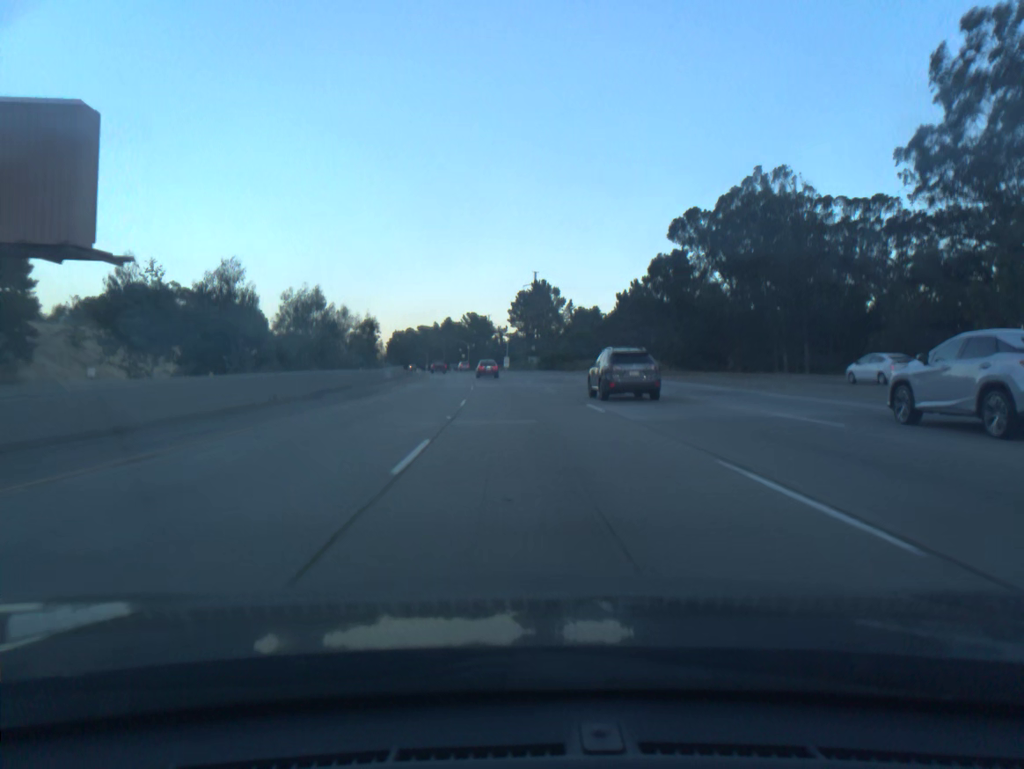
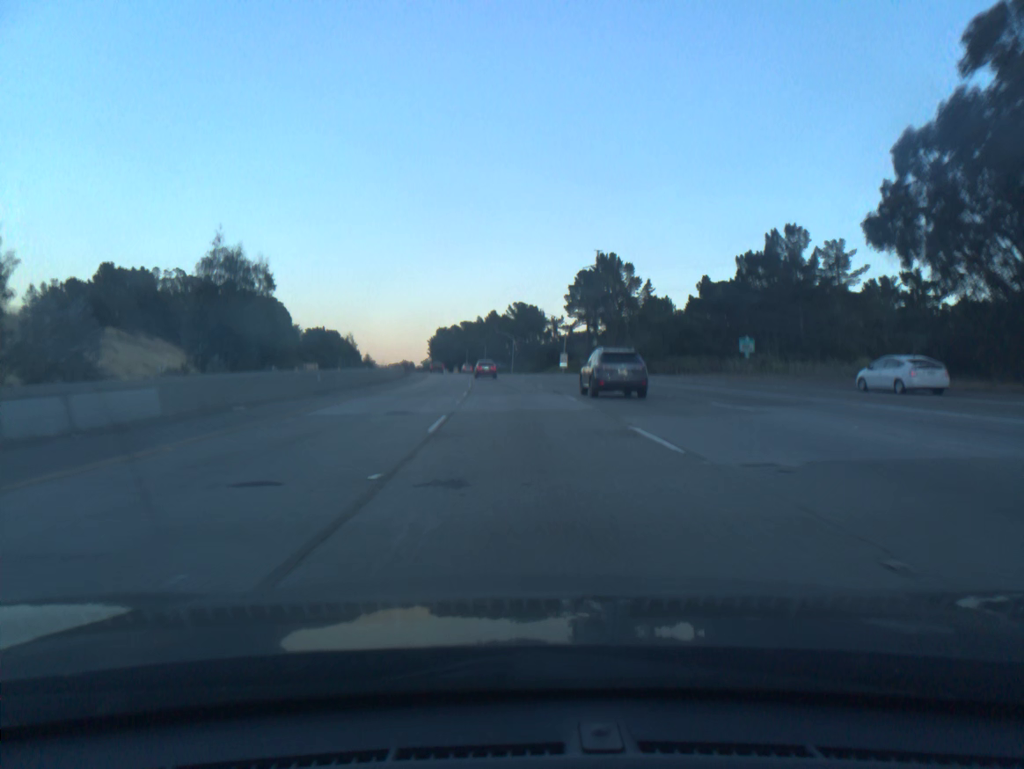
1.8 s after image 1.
(-1.6, +52.8) m; -4°
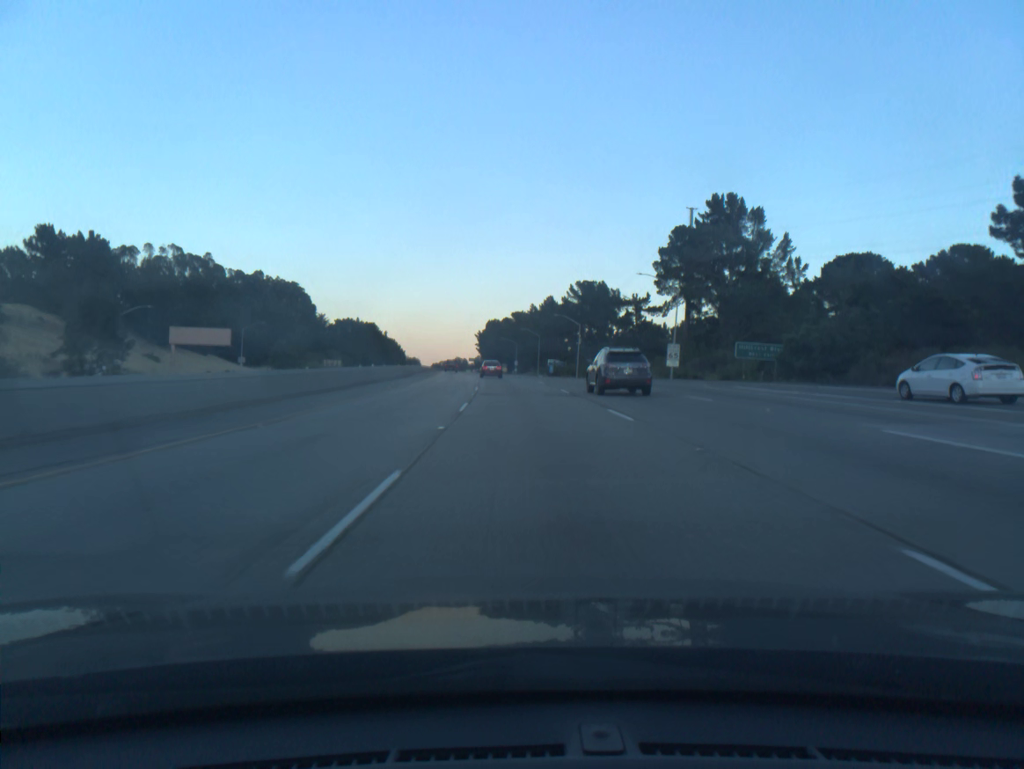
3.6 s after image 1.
(-2.0, +52.9) m; -4°
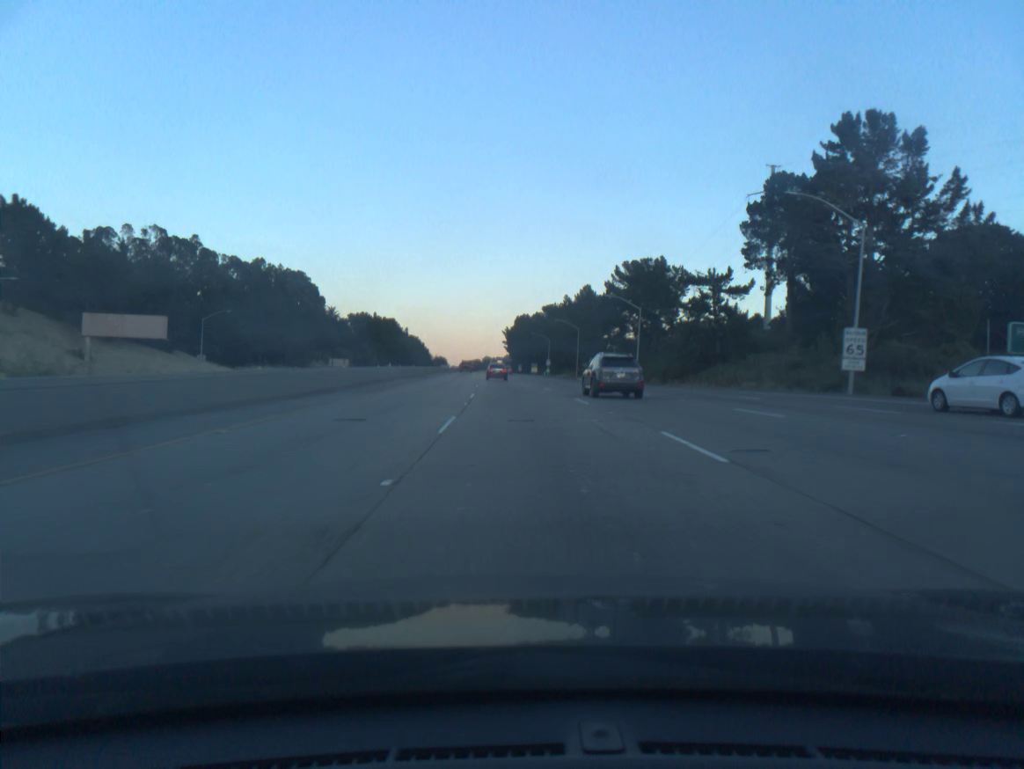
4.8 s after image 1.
(-0.7, +35.4) m; -2°
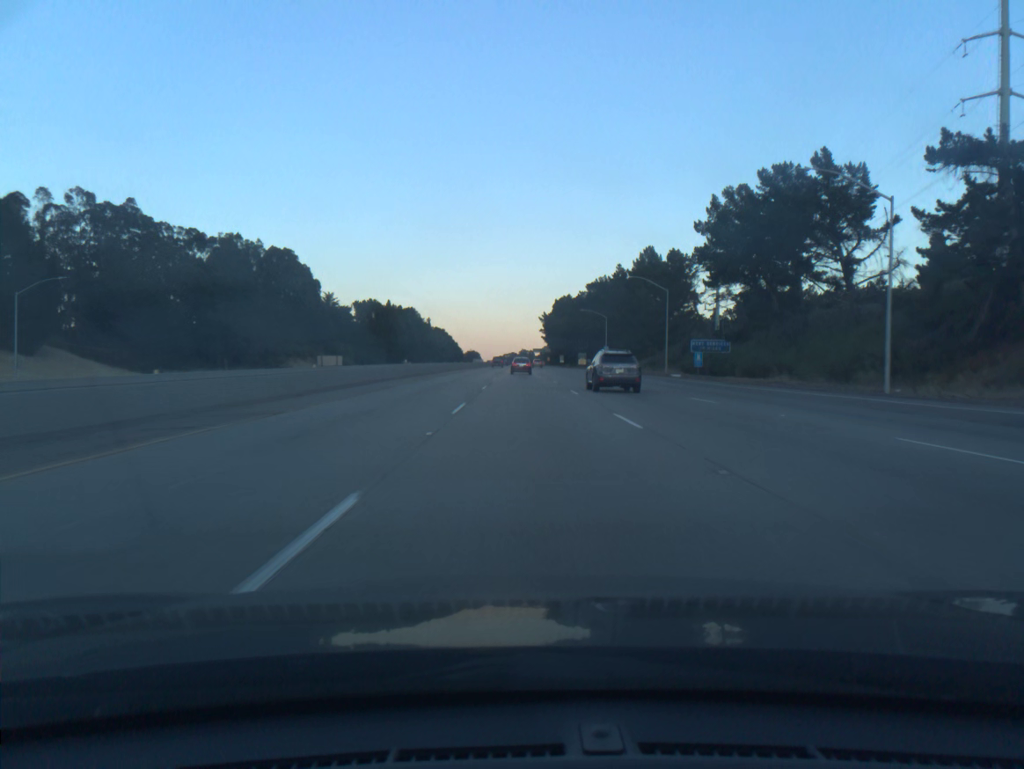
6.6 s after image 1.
(-1.3, +53.4) m; -3°
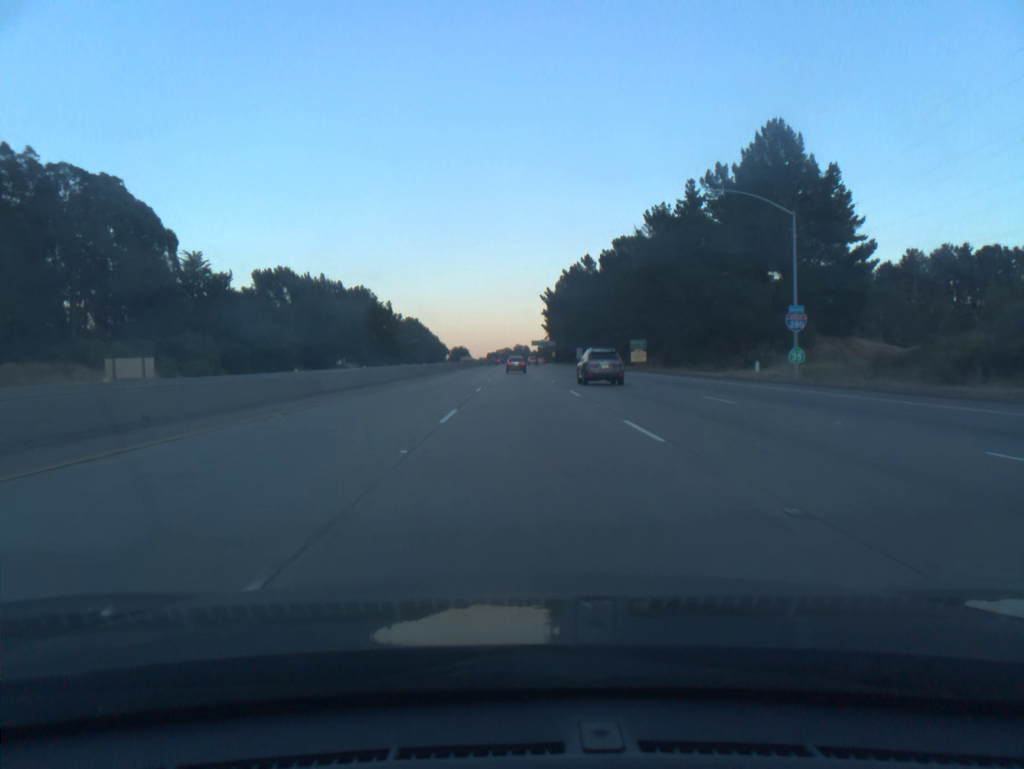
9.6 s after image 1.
(-0.3, +89.9) m; 0°
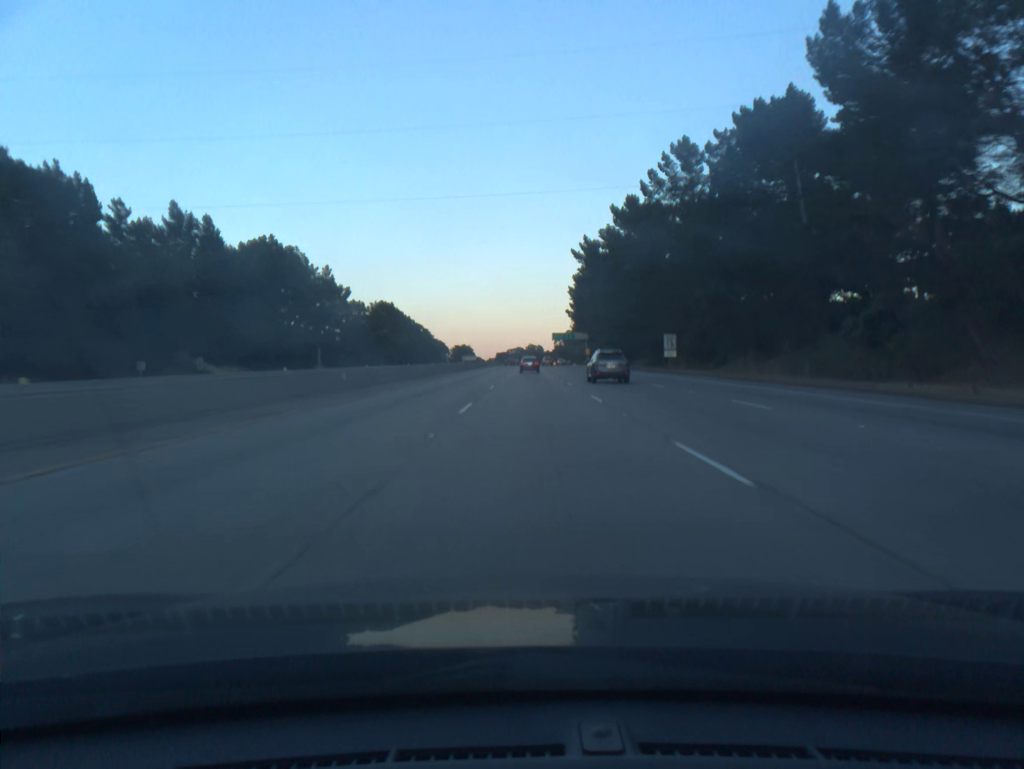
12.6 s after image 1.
(-0.7, +91.0) m; -1°
